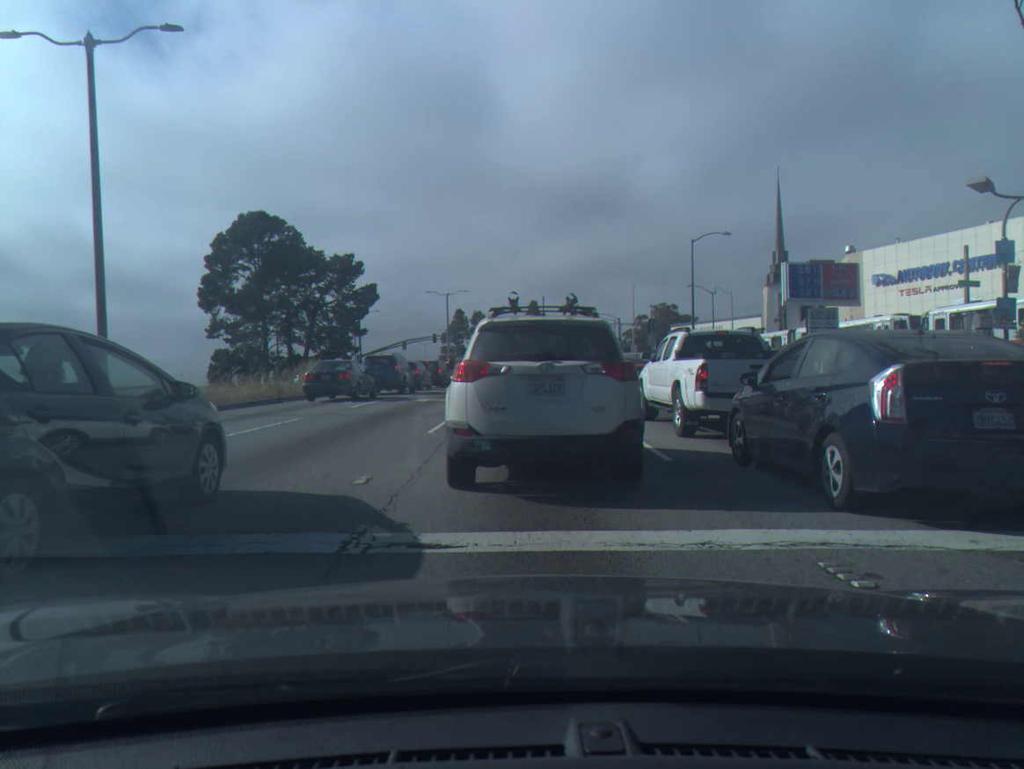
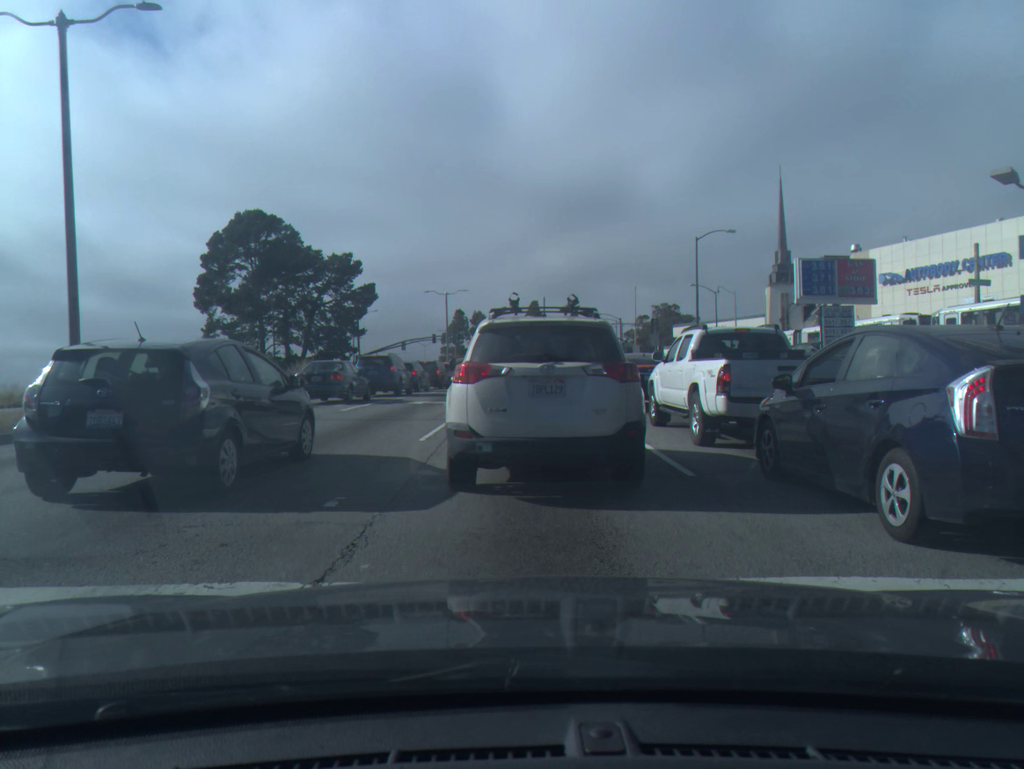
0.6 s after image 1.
(0.0, +1.2) m; 0°
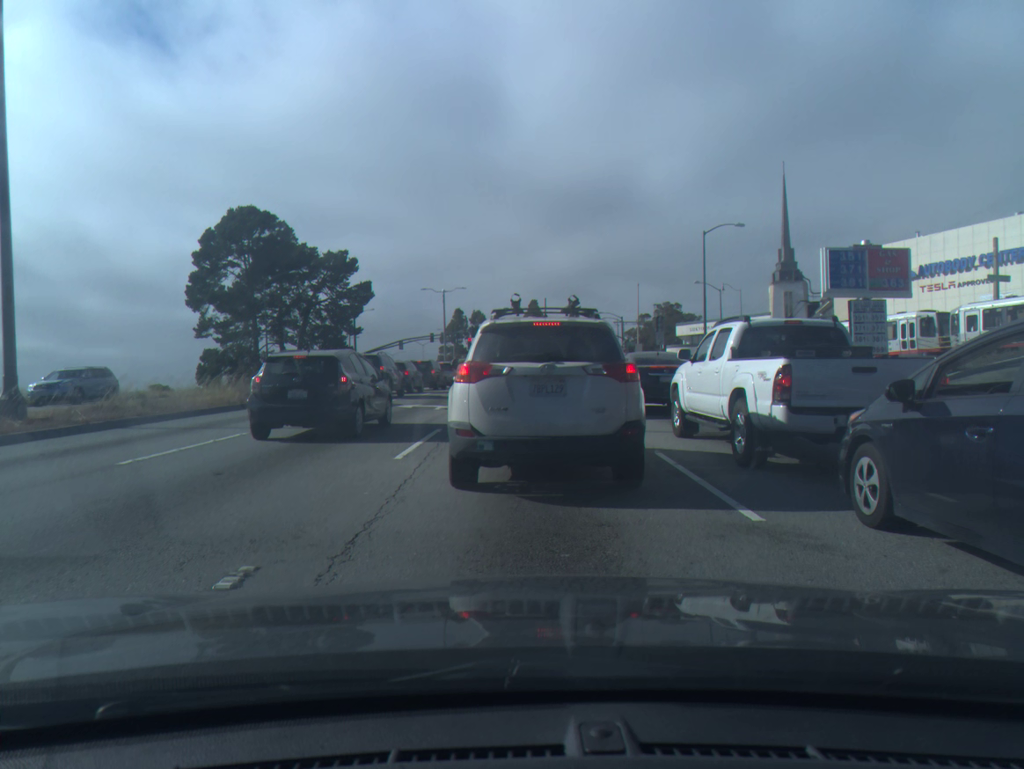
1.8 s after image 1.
(0.0, +2.3) m; -1°
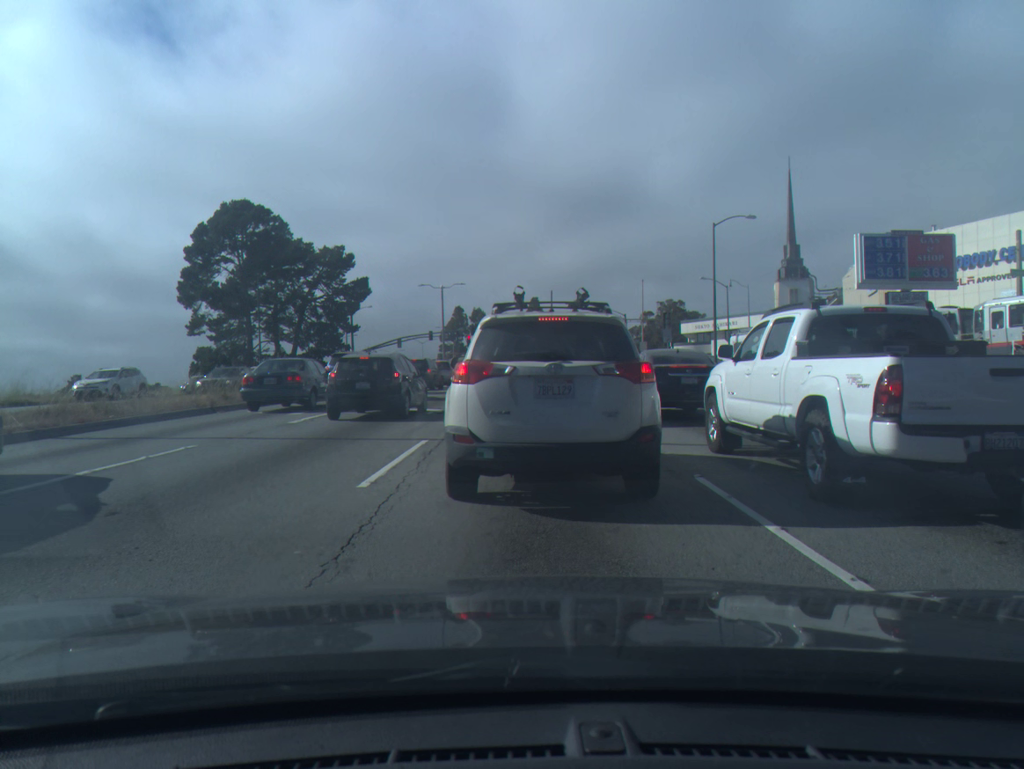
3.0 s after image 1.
(0.0, +2.3) m; 0°
